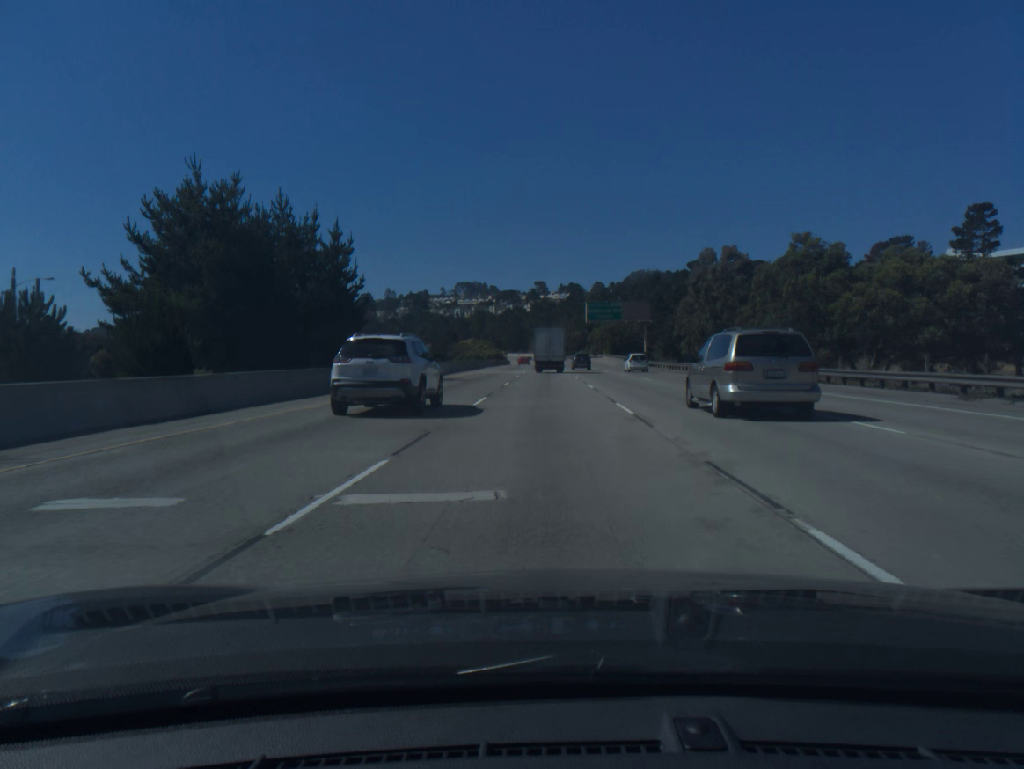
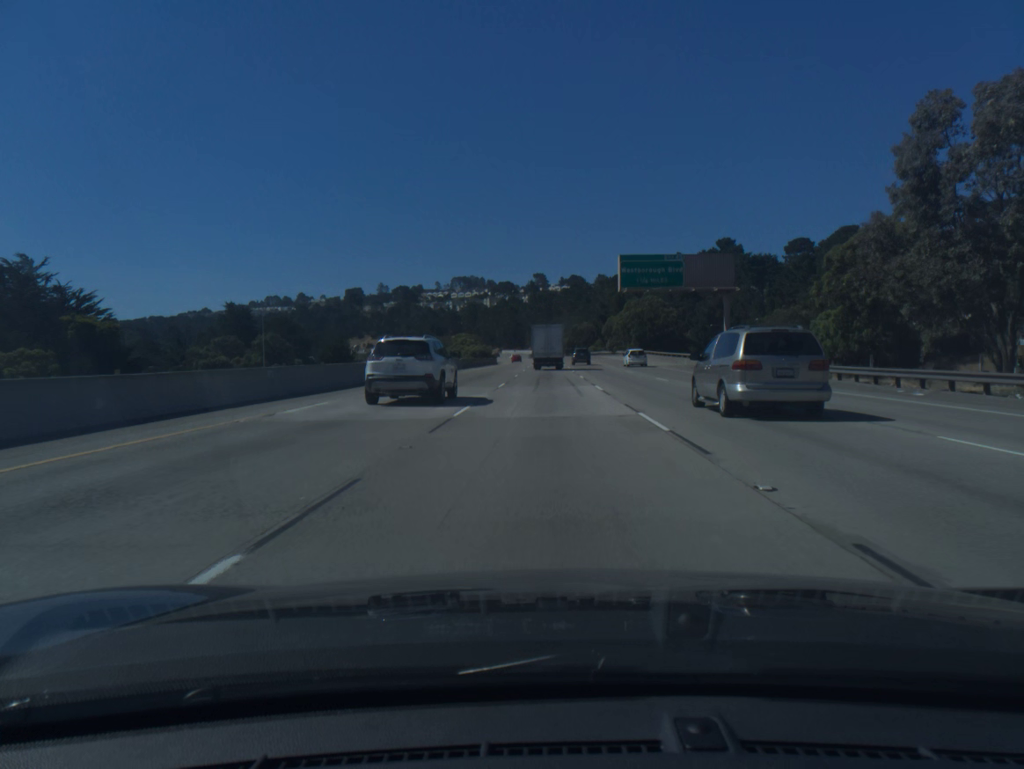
(0.0, +48.4) m; 0°
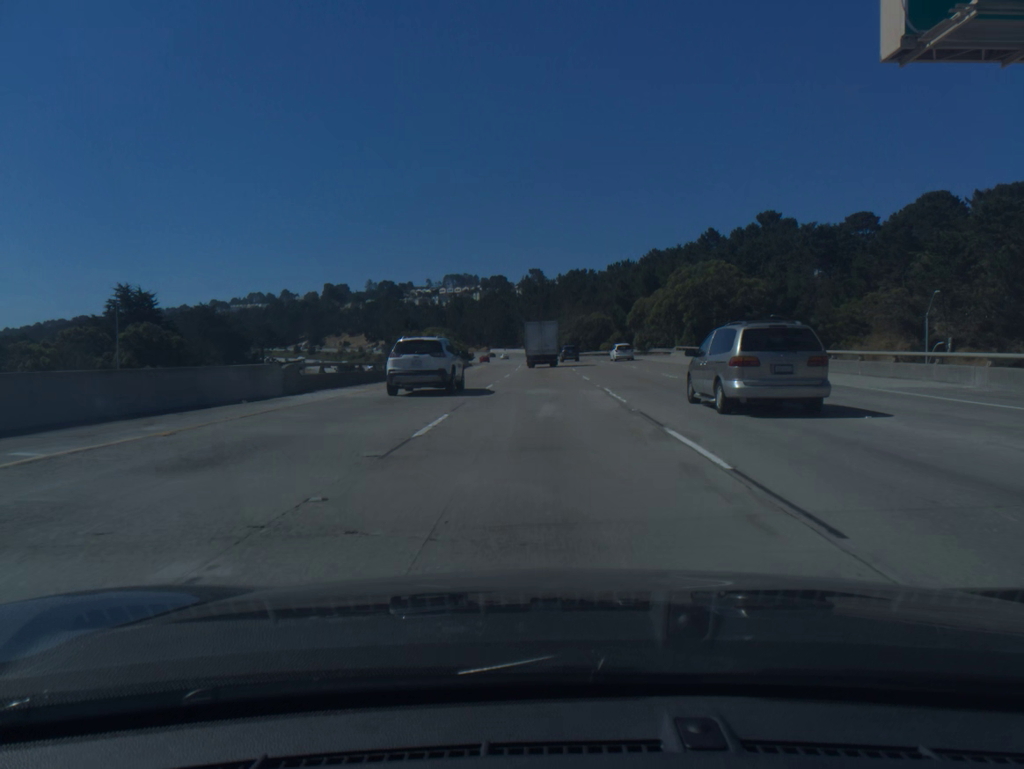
(+0.1, +48.0) m; 0°
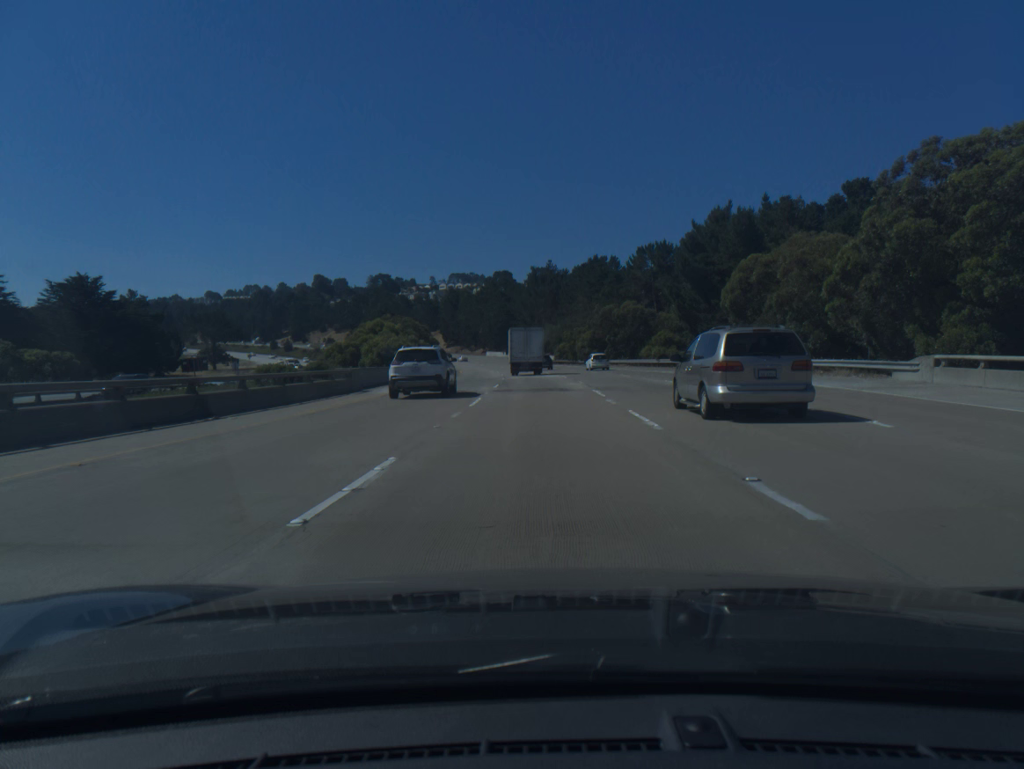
(-0.1, +47.5) m; 0°
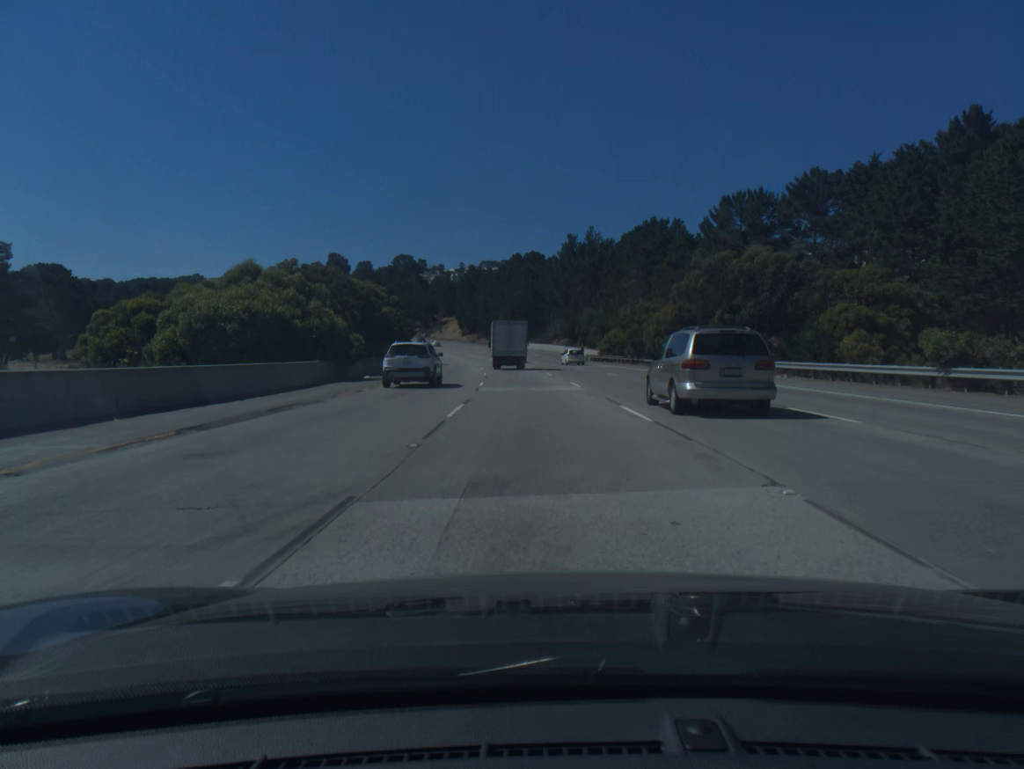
(-0.8, +47.0) m; -2°
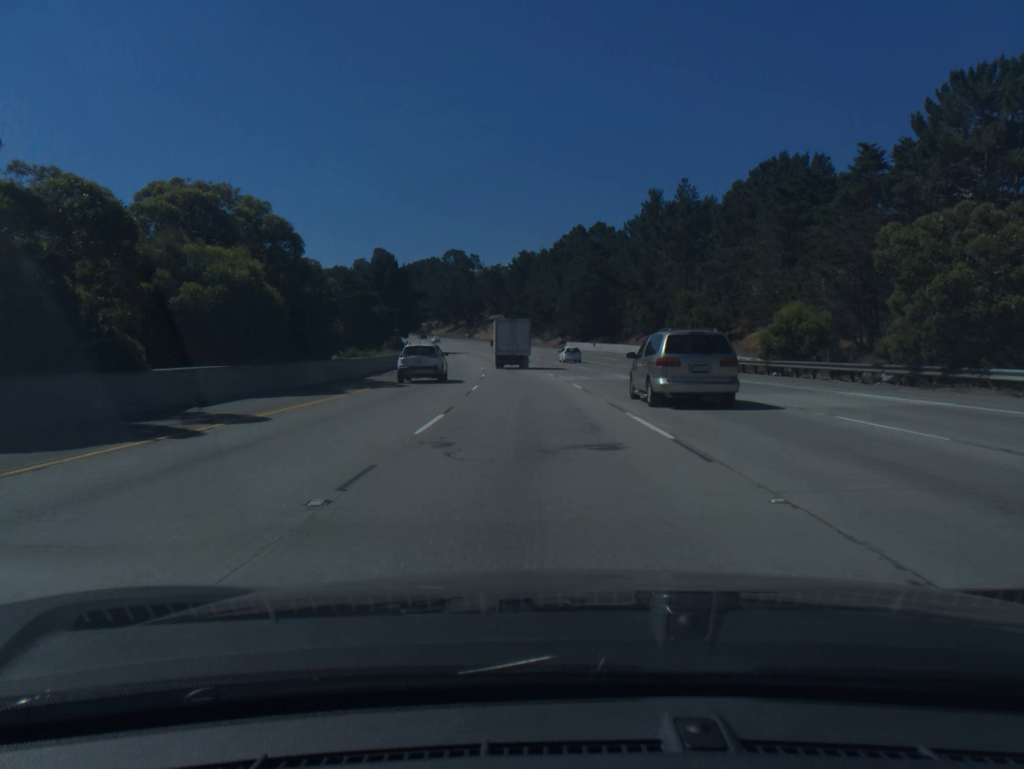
(-1.6, +46.7) m; -4°
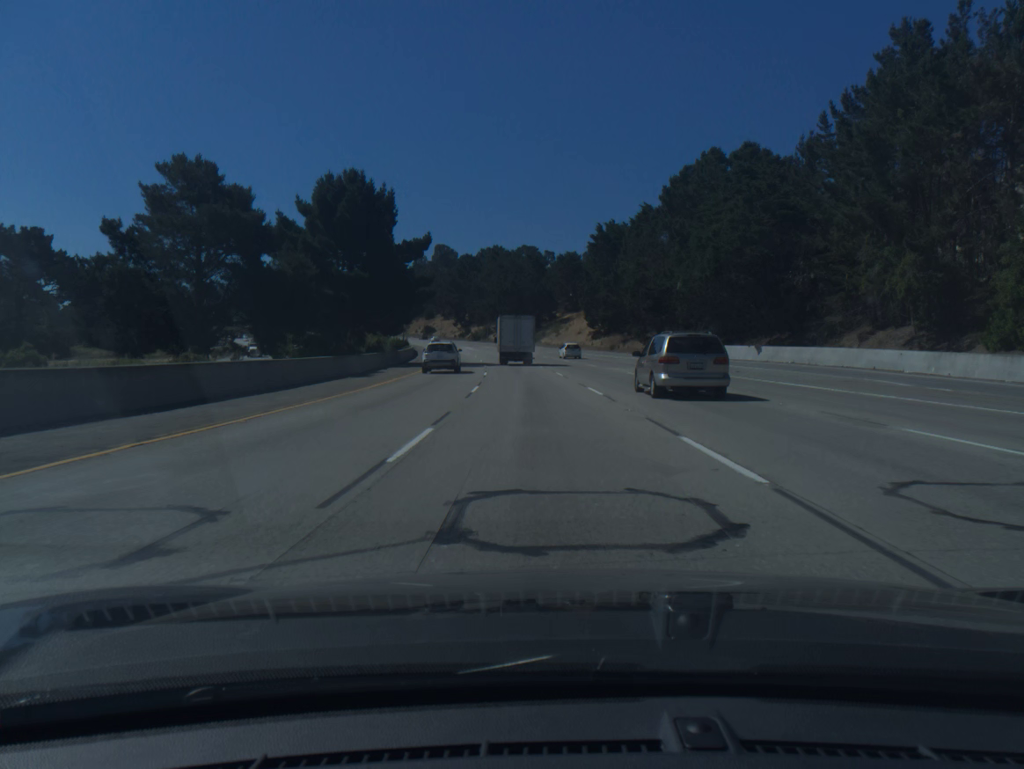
(-3.2, +61.6) m; -6°
